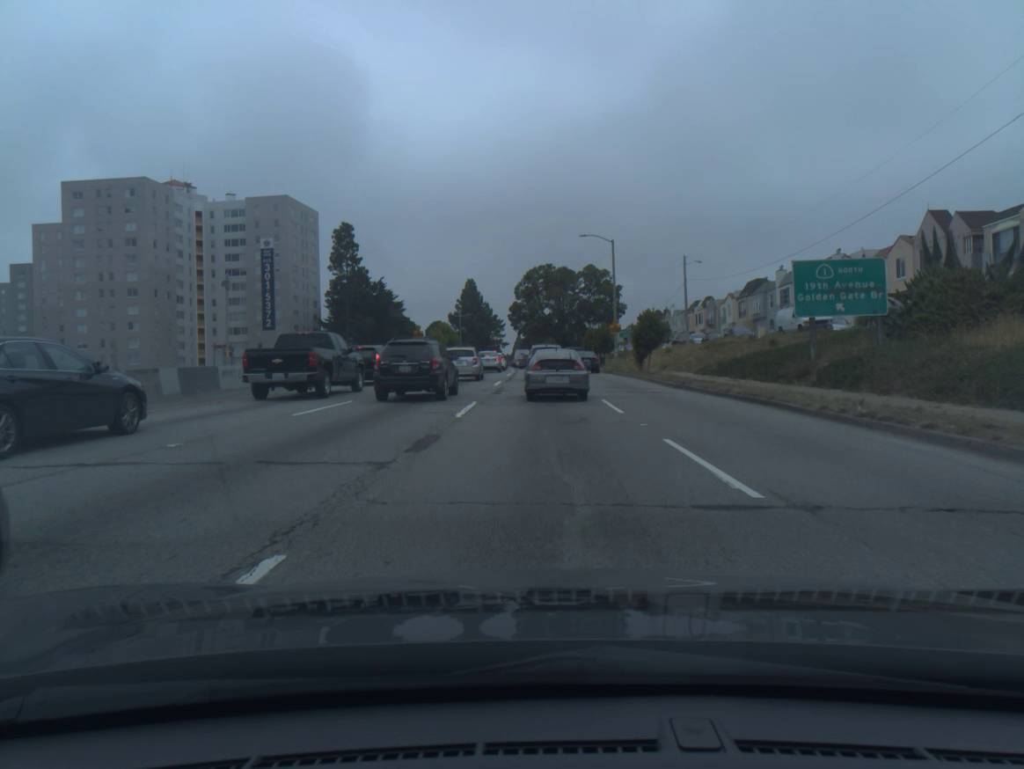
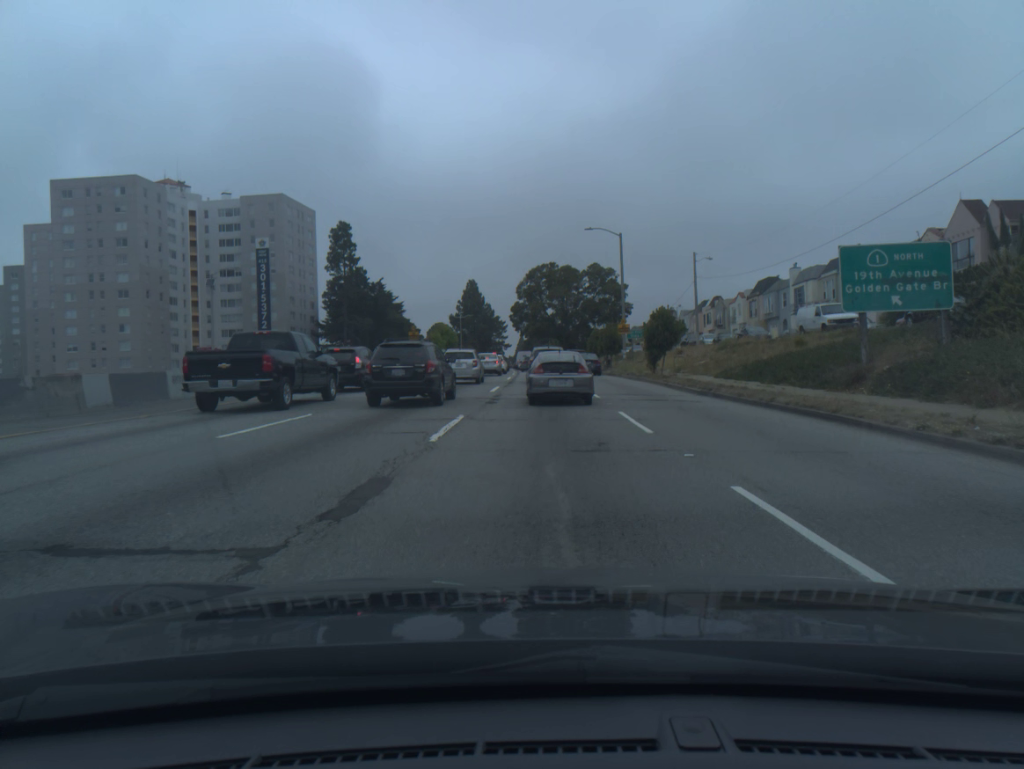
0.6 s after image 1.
(0.0, +3.8) m; 0°
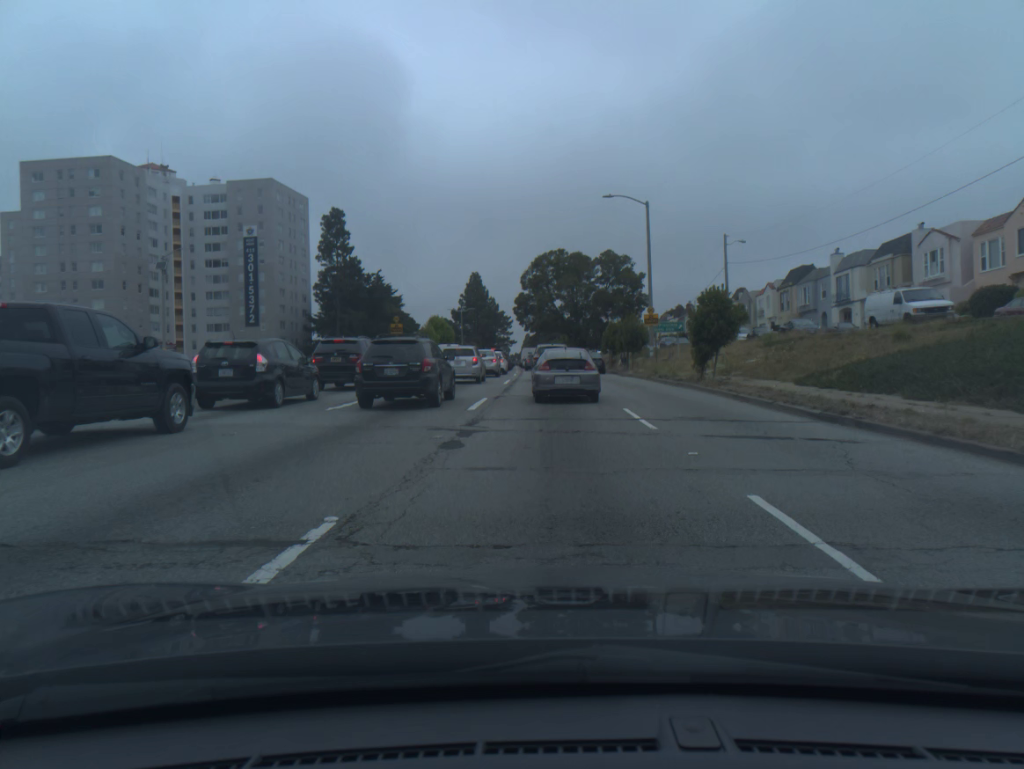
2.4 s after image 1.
(0.0, +9.9) m; 0°
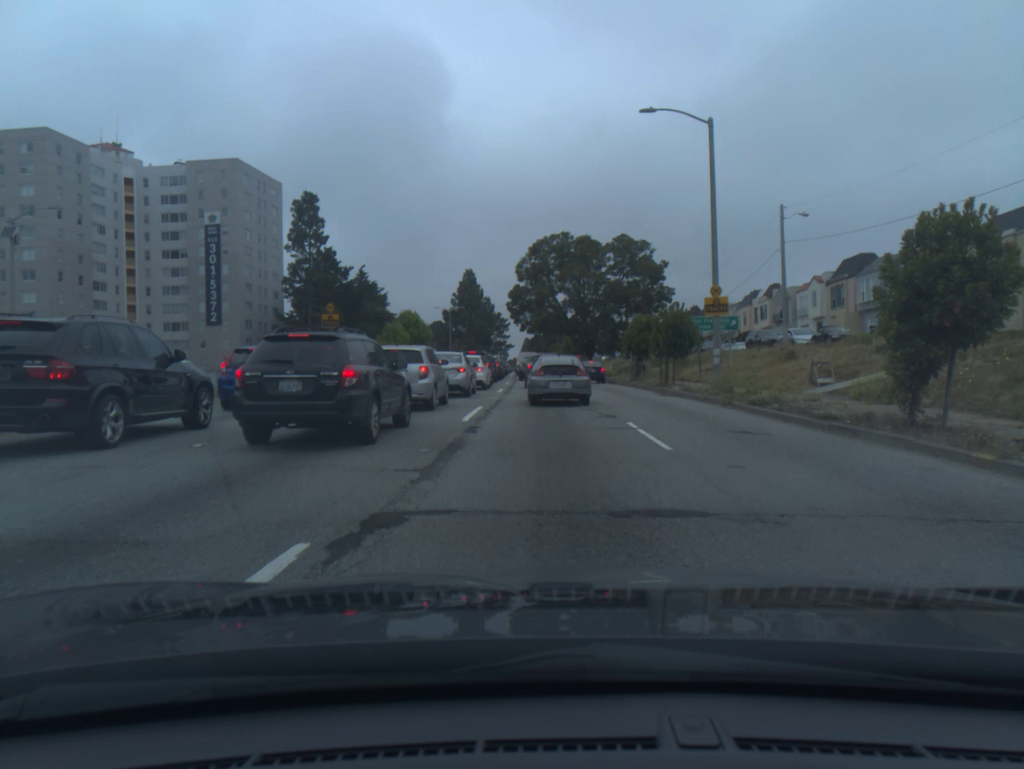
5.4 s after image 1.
(0.0, +15.8) m; -1°
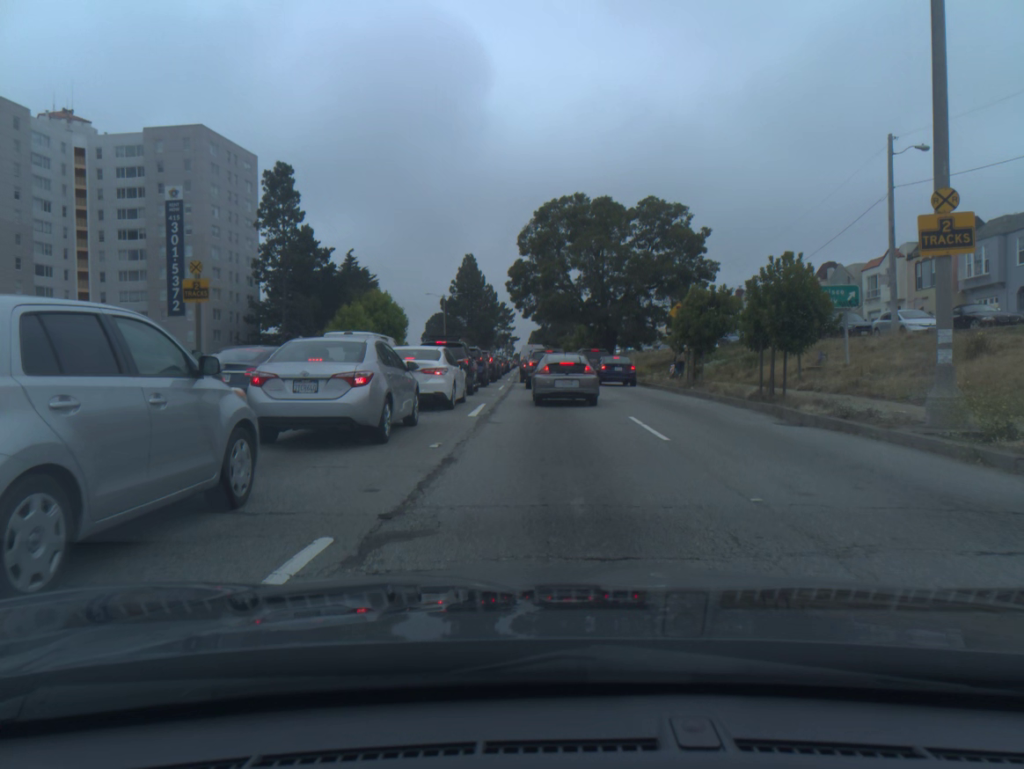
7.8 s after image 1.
(0.0, +14.3) m; 0°
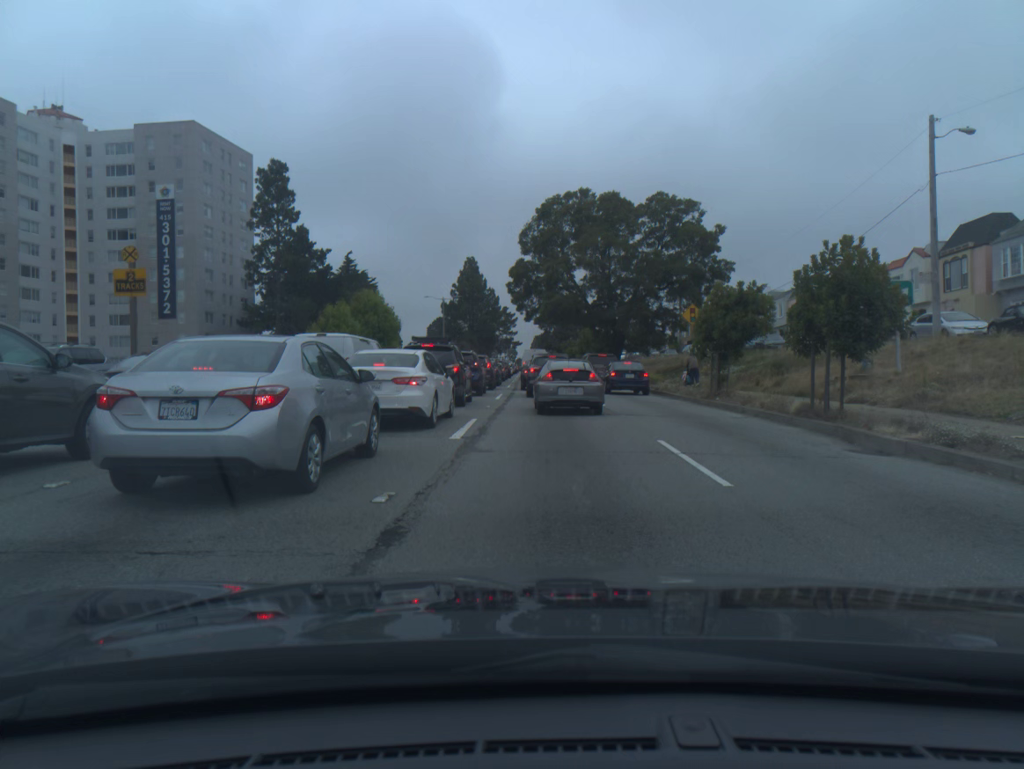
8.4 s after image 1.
(0.0, +3.6) m; 0°
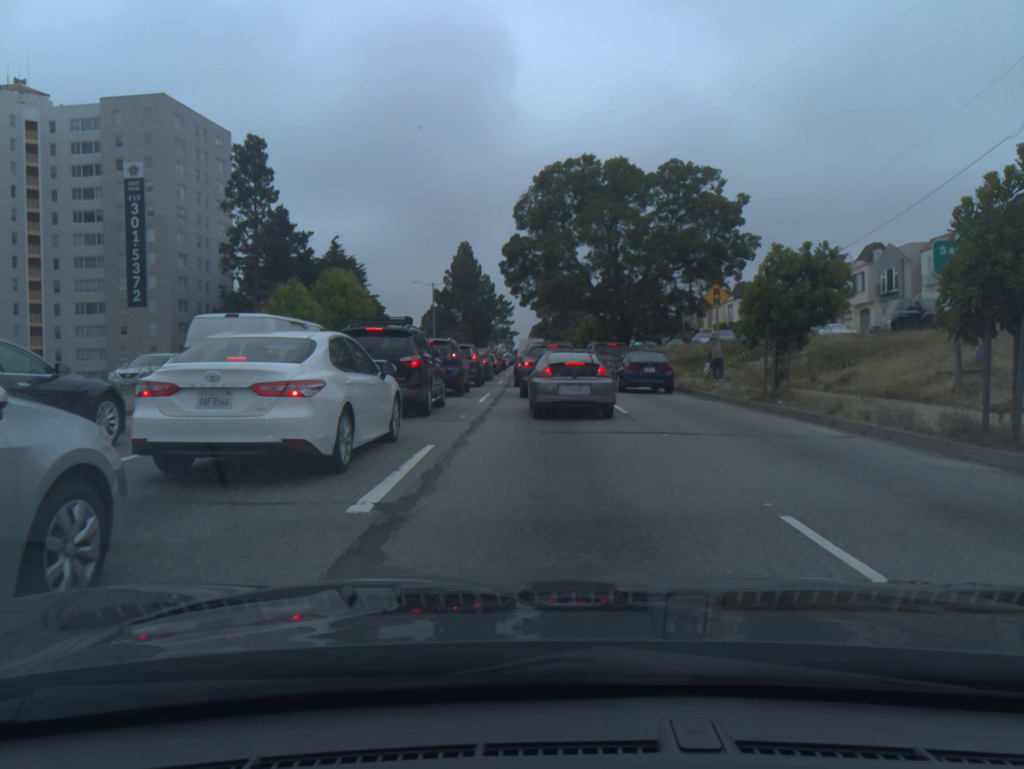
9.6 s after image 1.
(0.0, +6.3) m; 0°
